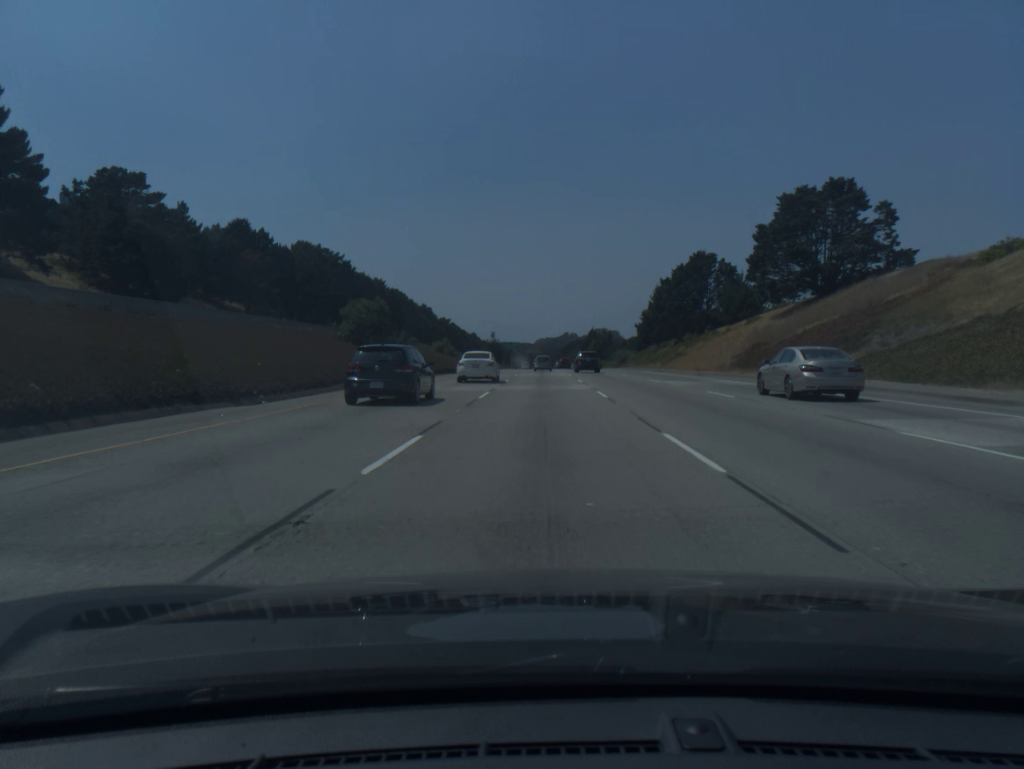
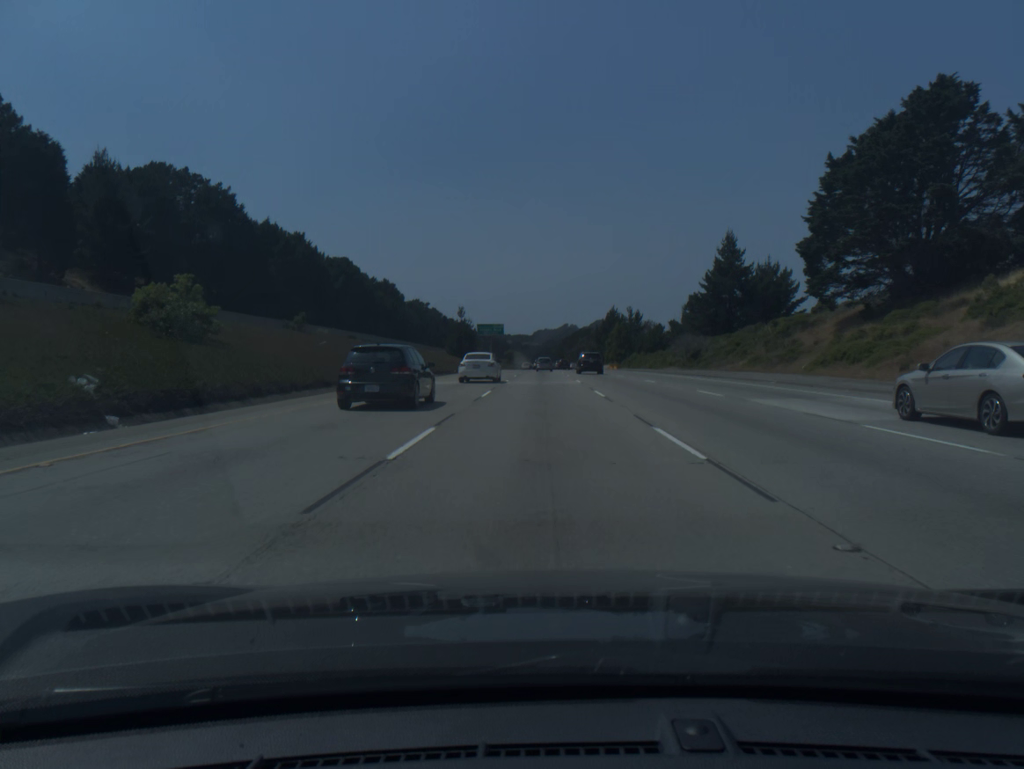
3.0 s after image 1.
(-0.3, +86.5) m; 0°
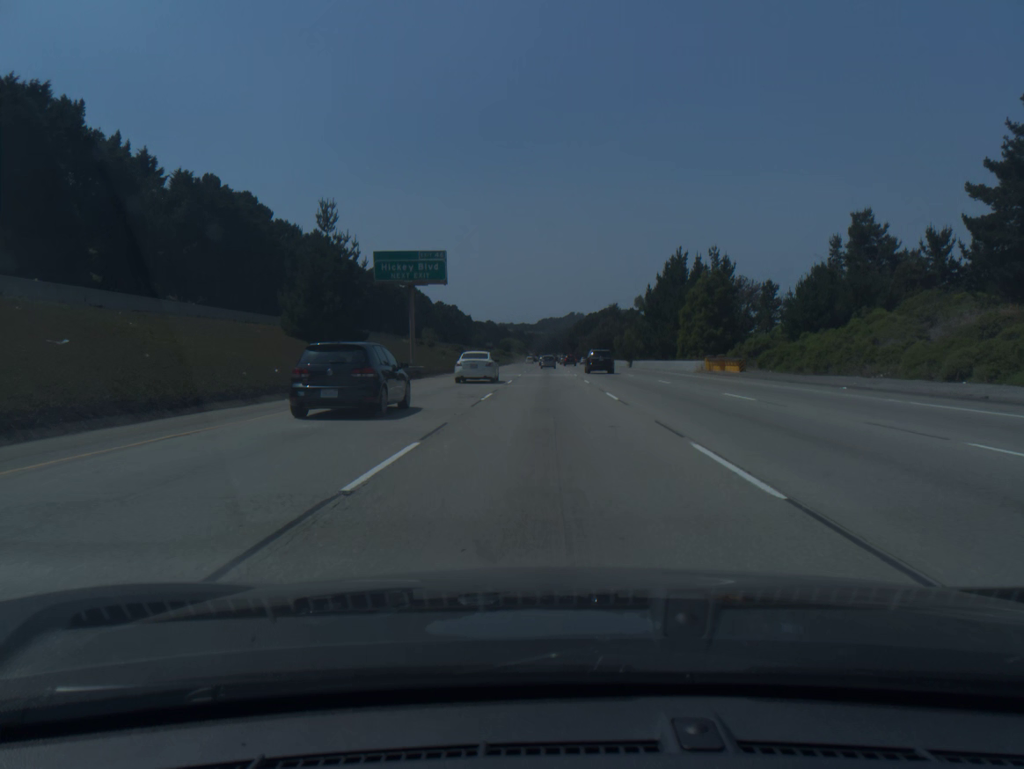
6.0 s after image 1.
(-0.2, +90.0) m; 0°
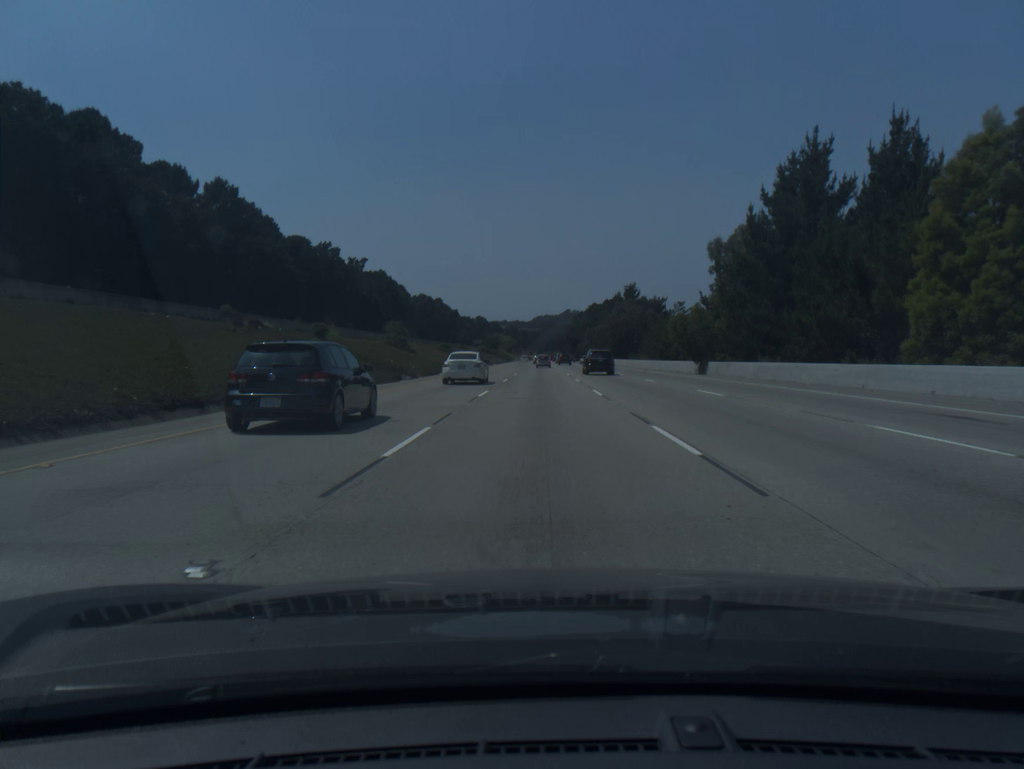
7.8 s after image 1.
(+0.3, +55.8) m; 0°
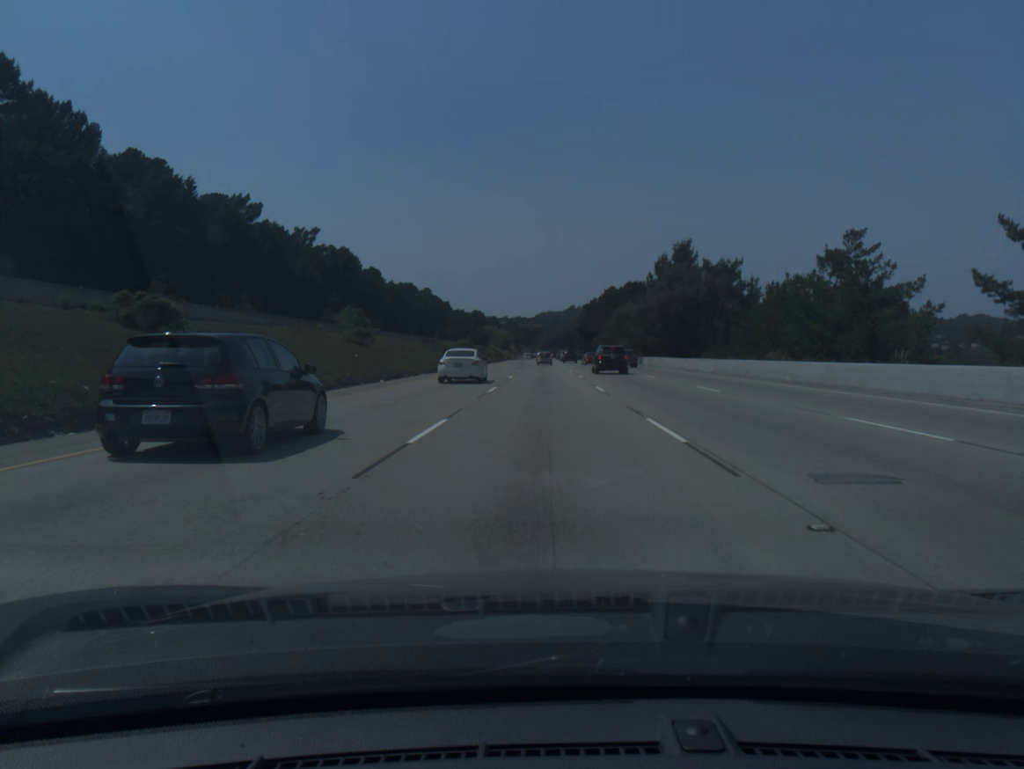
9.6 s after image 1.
(-0.1, +57.2) m; 0°
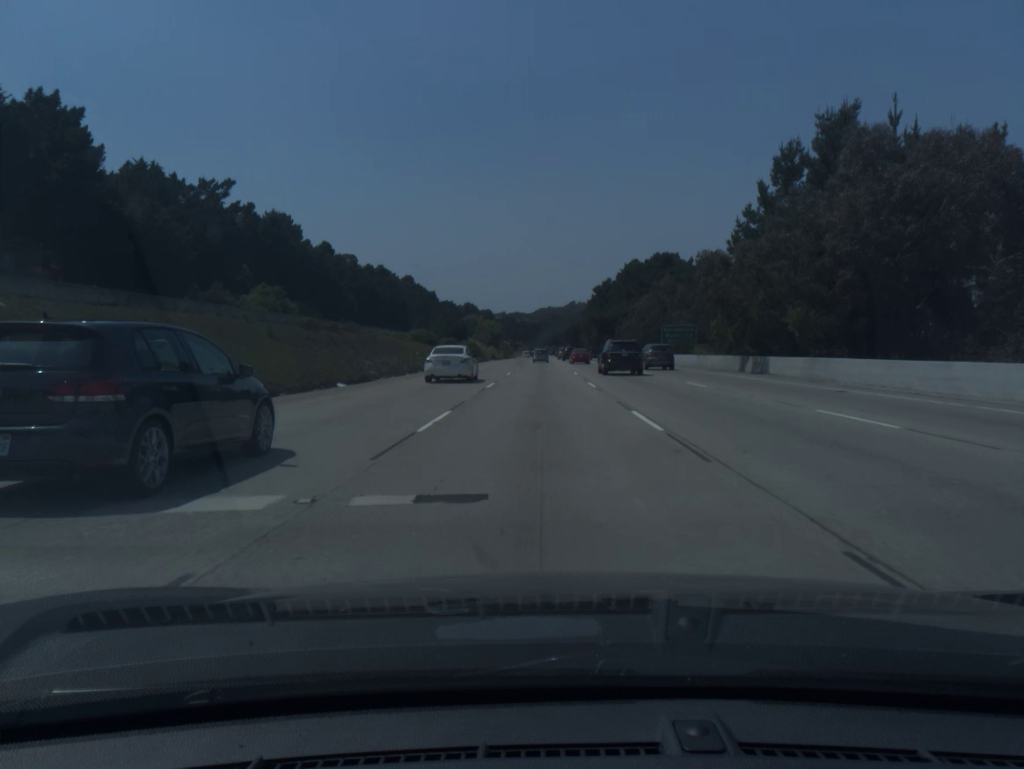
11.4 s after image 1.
(+0.1, +57.3) m; 0°
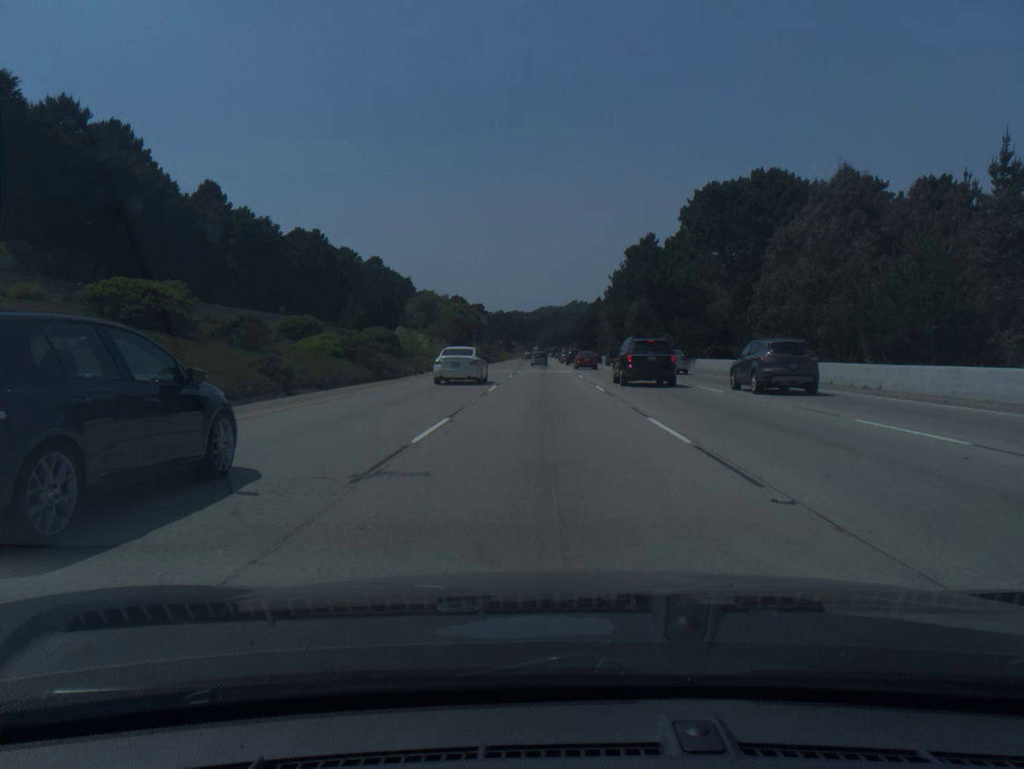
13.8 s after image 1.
(-0.2, +74.4) m; 0°
